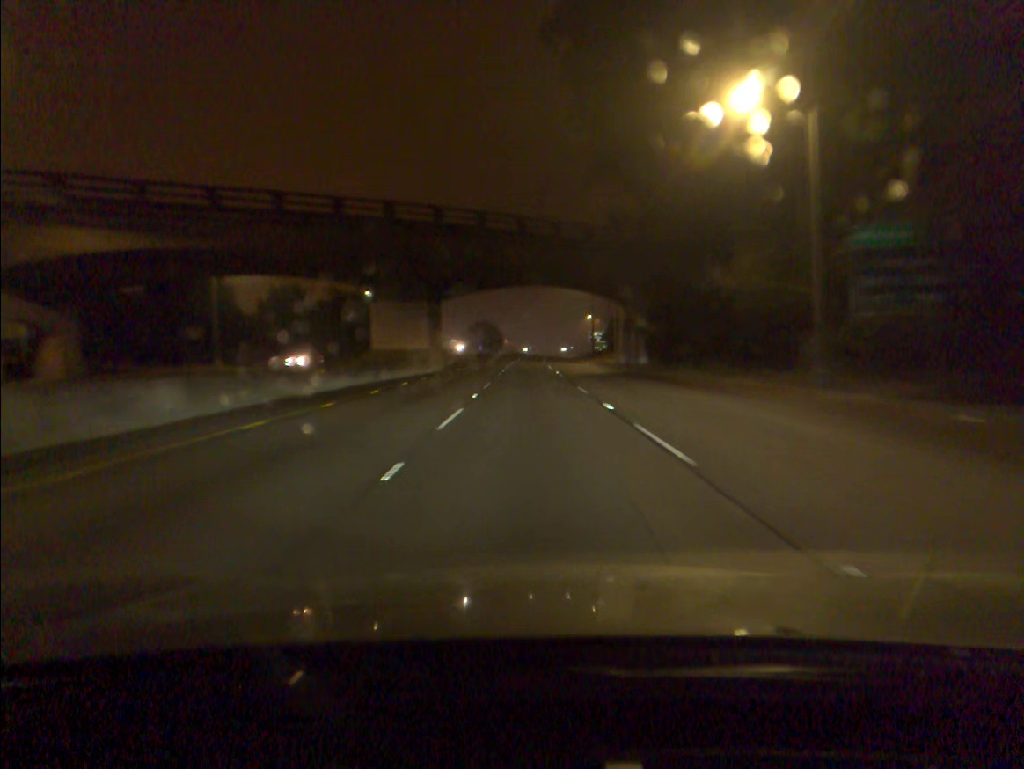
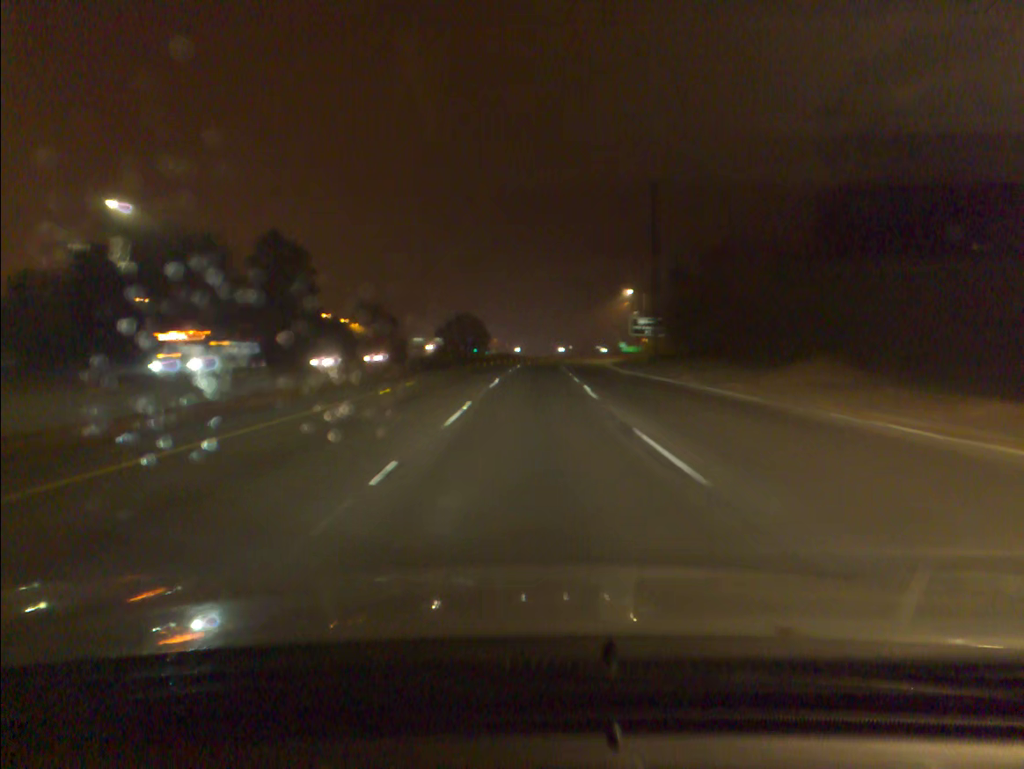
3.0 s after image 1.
(+0.4, +73.2) m; +1°
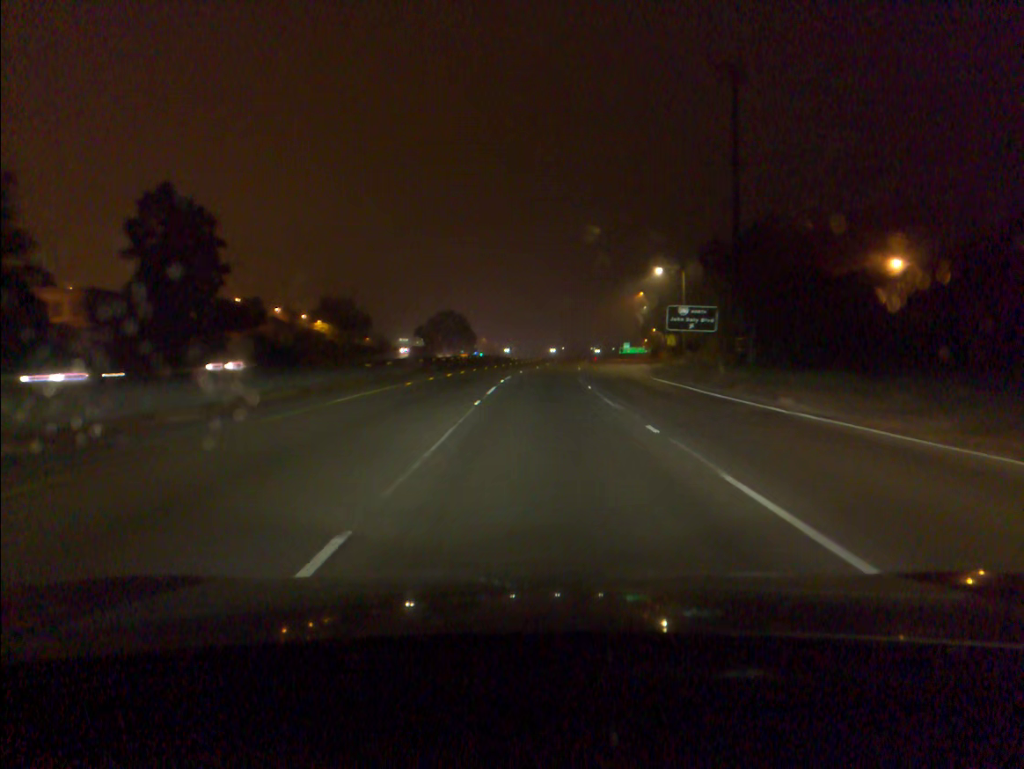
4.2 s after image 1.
(+0.1, +28.8) m; +1°
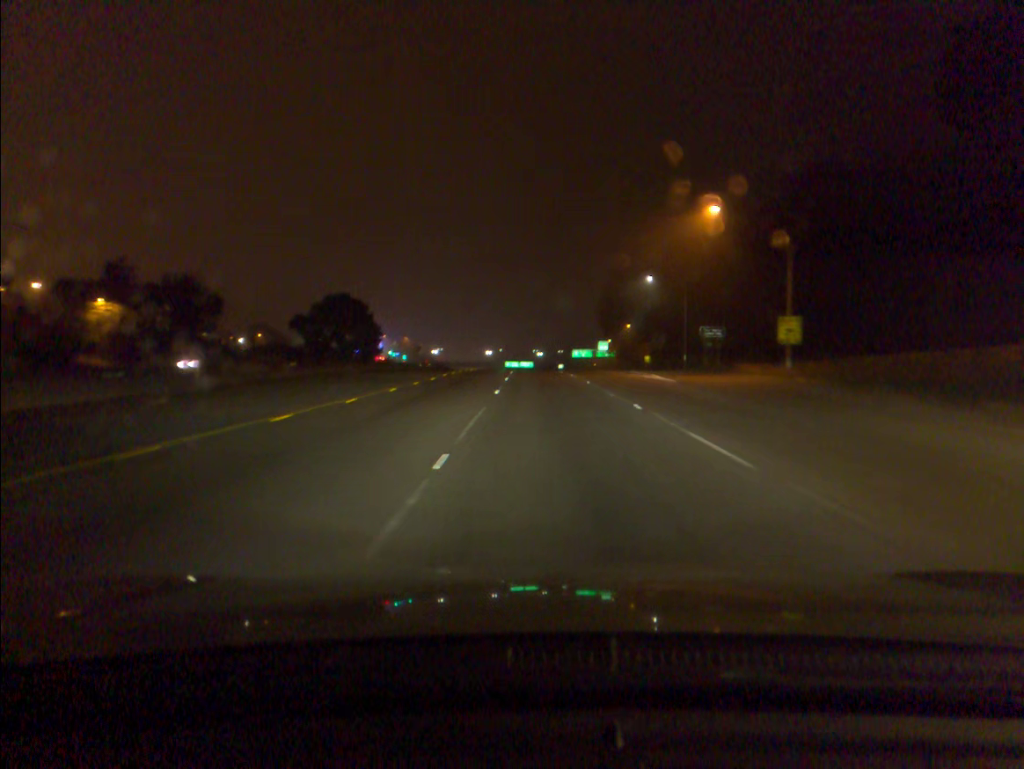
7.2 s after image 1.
(+2.8, +71.0) m; +5°
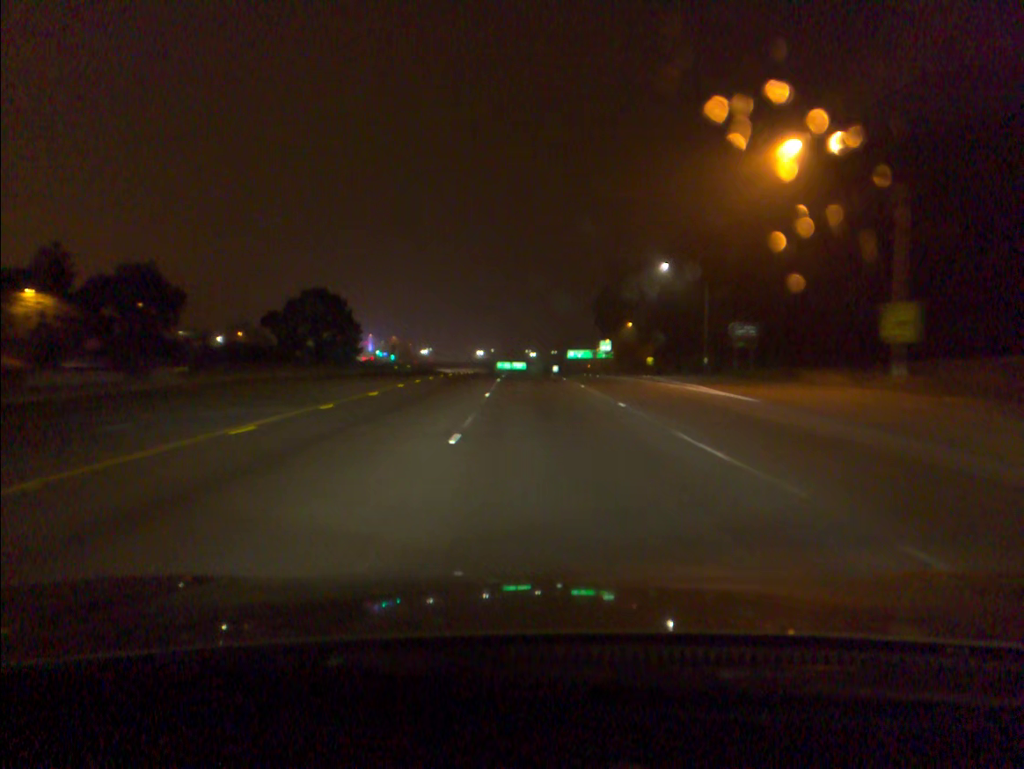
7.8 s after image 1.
(+0.1, +14.2) m; +1°
